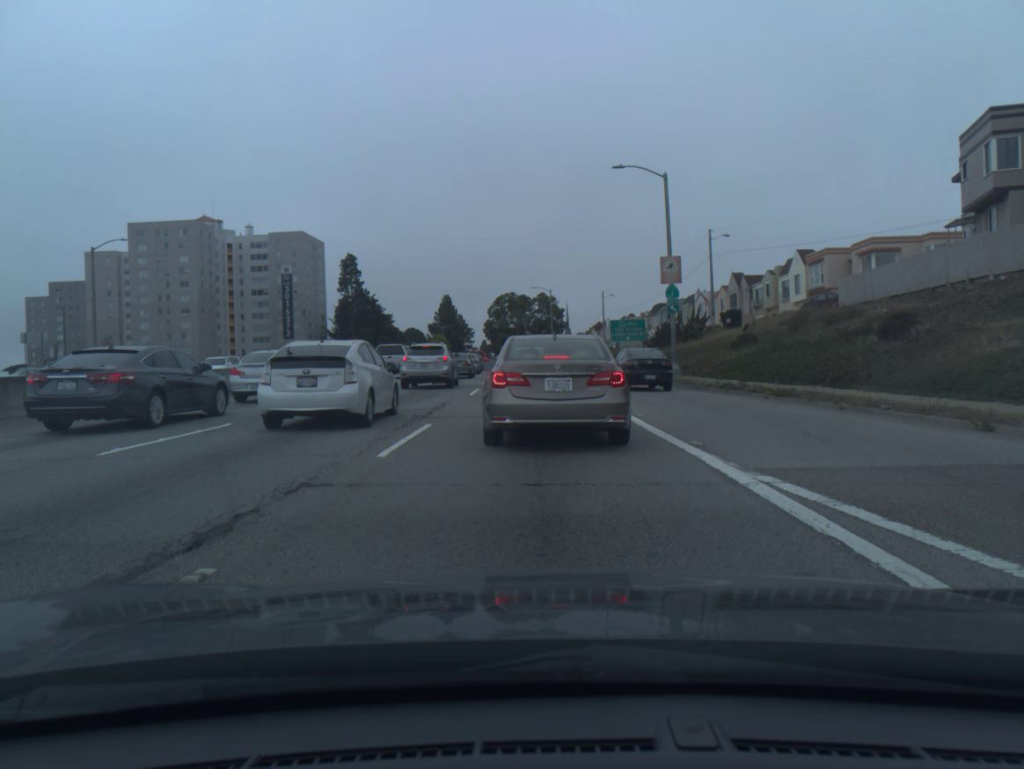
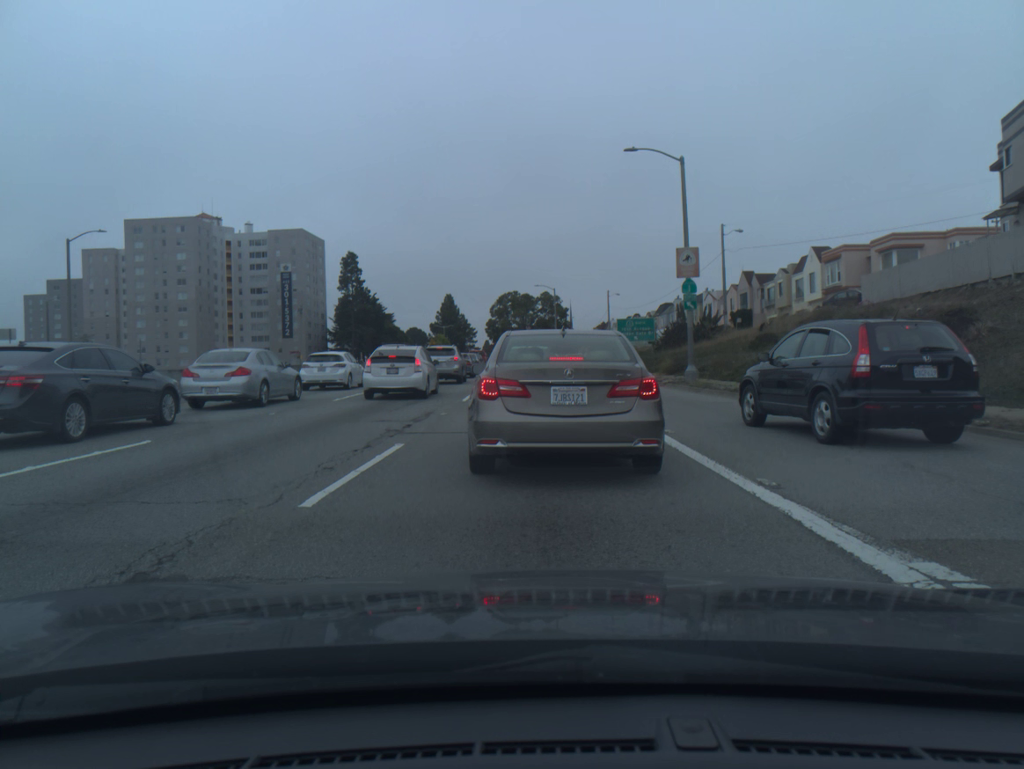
(0.0, +3.1) m; 0°
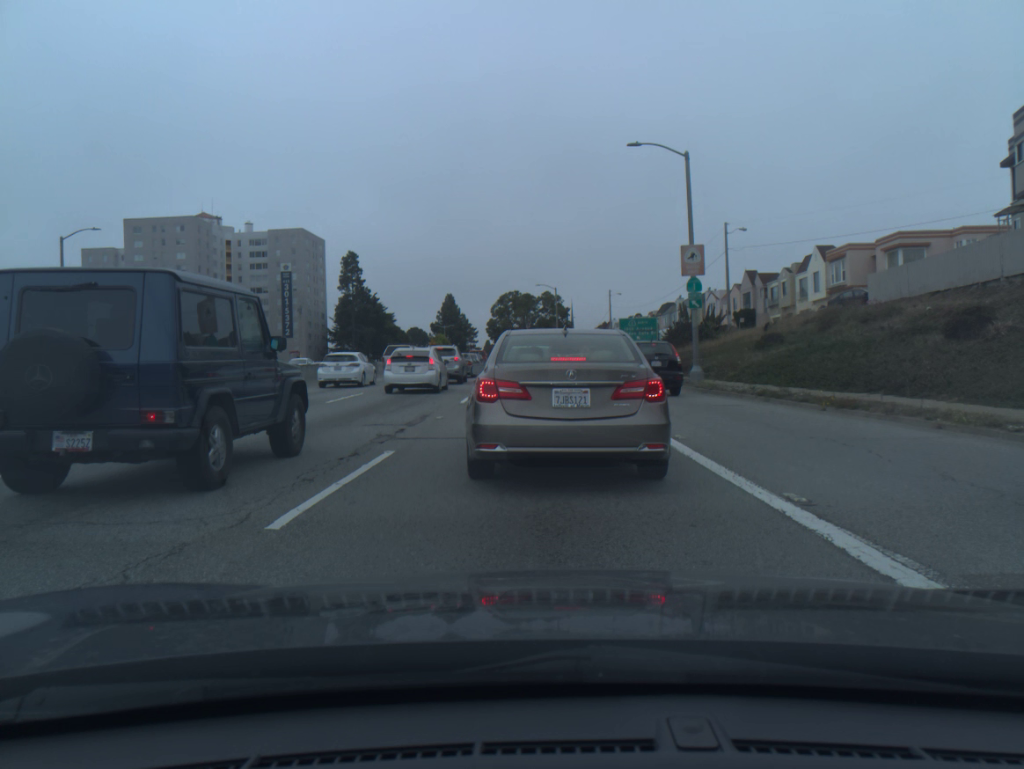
(-0.1, +0.7) m; 0°
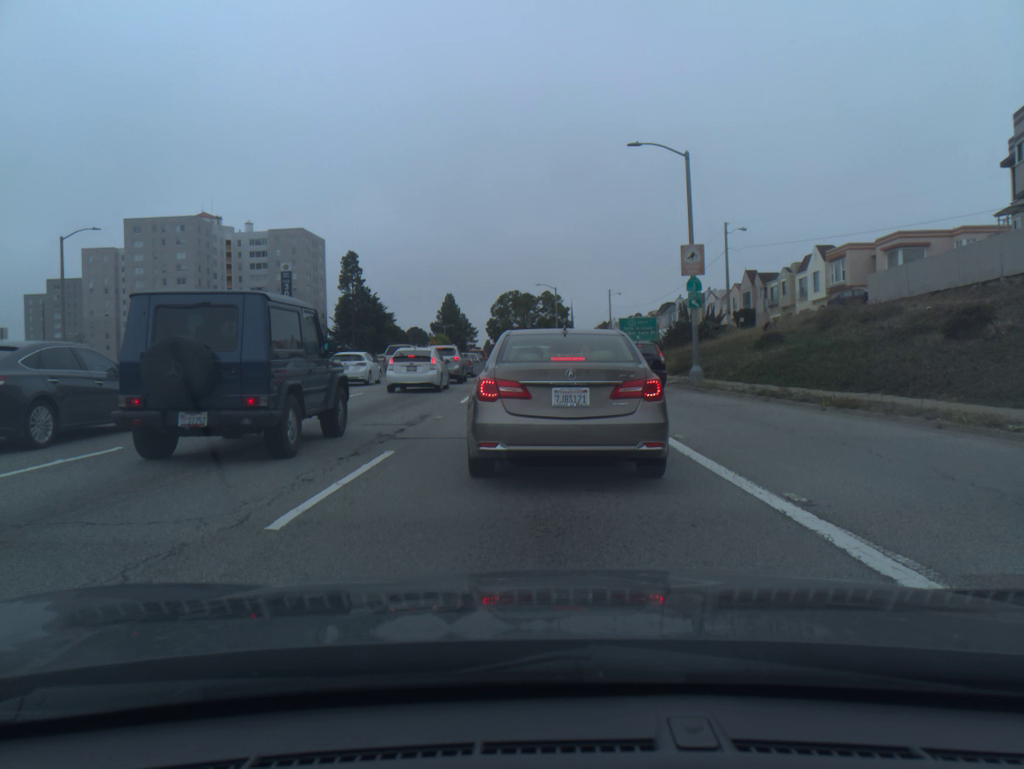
(0.0, 0.0) m; 0°
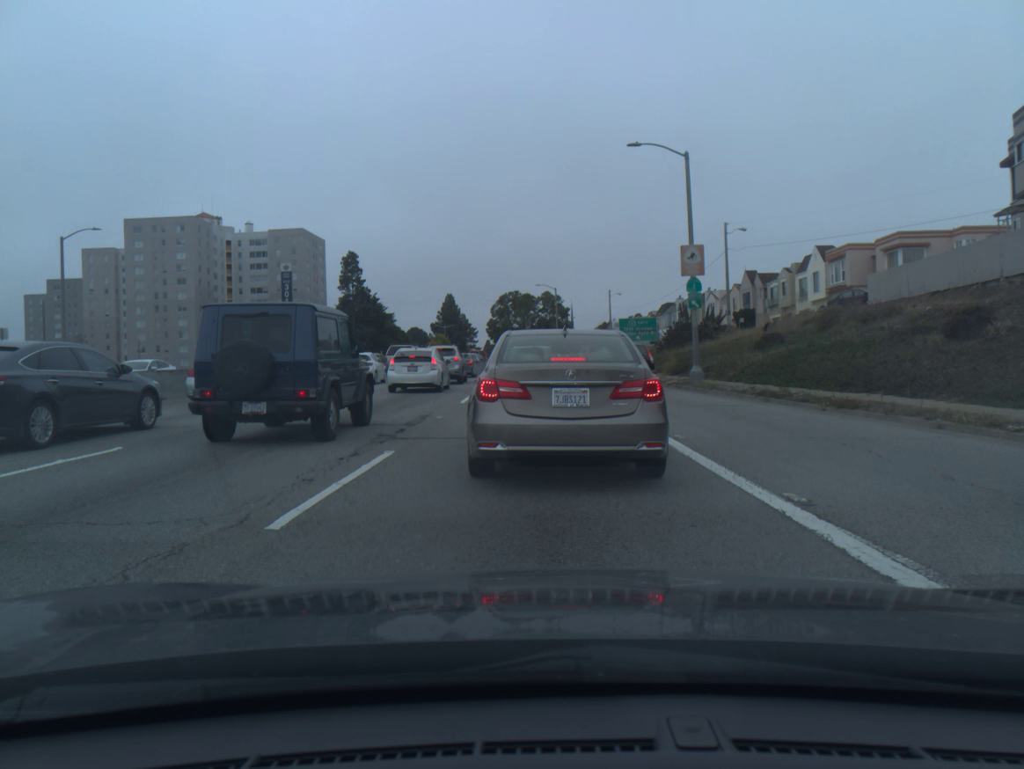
(0.0, 0.0) m; 0°
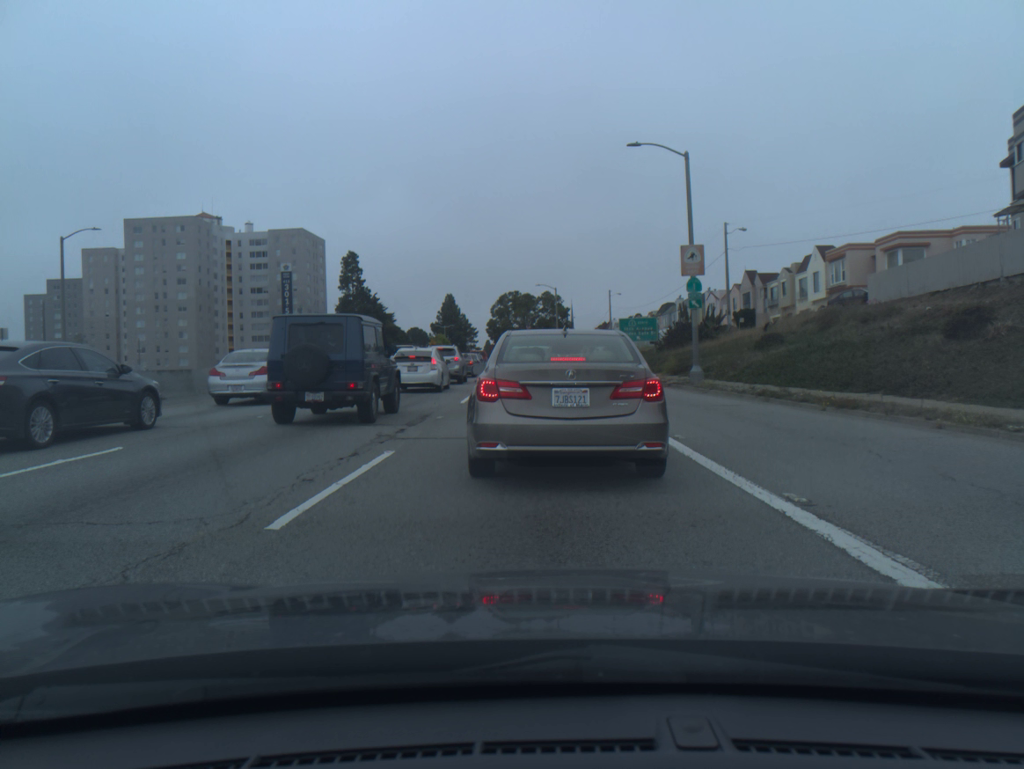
(0.0, 0.0) m; 0°
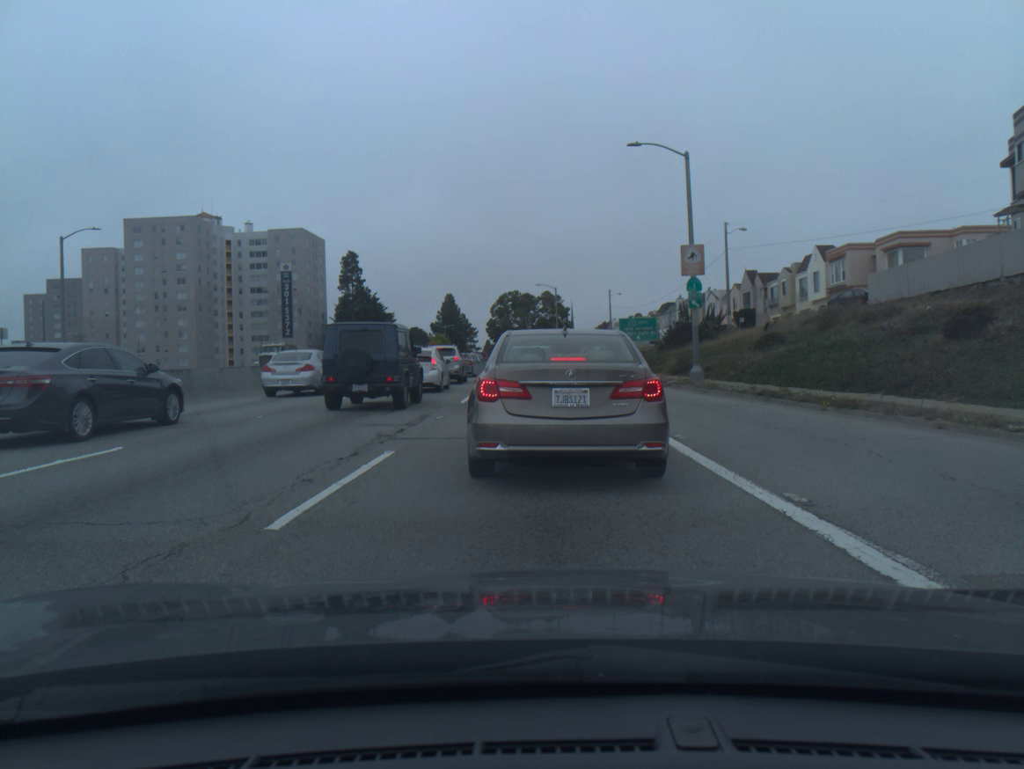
(0.0, 0.0) m; 0°
